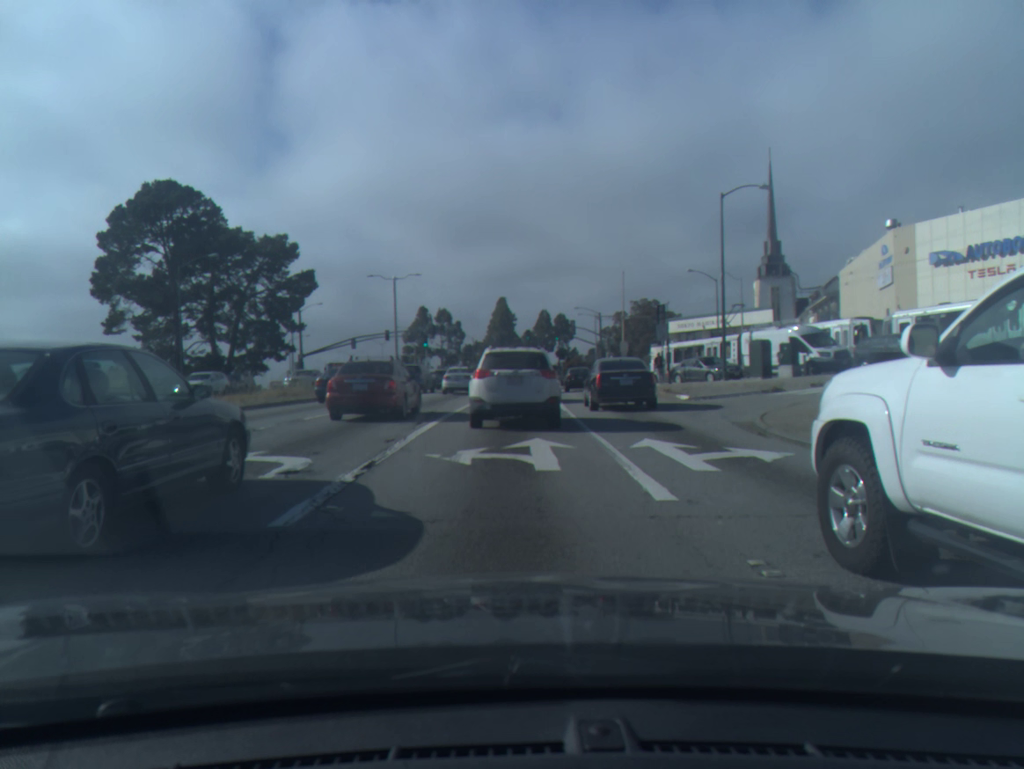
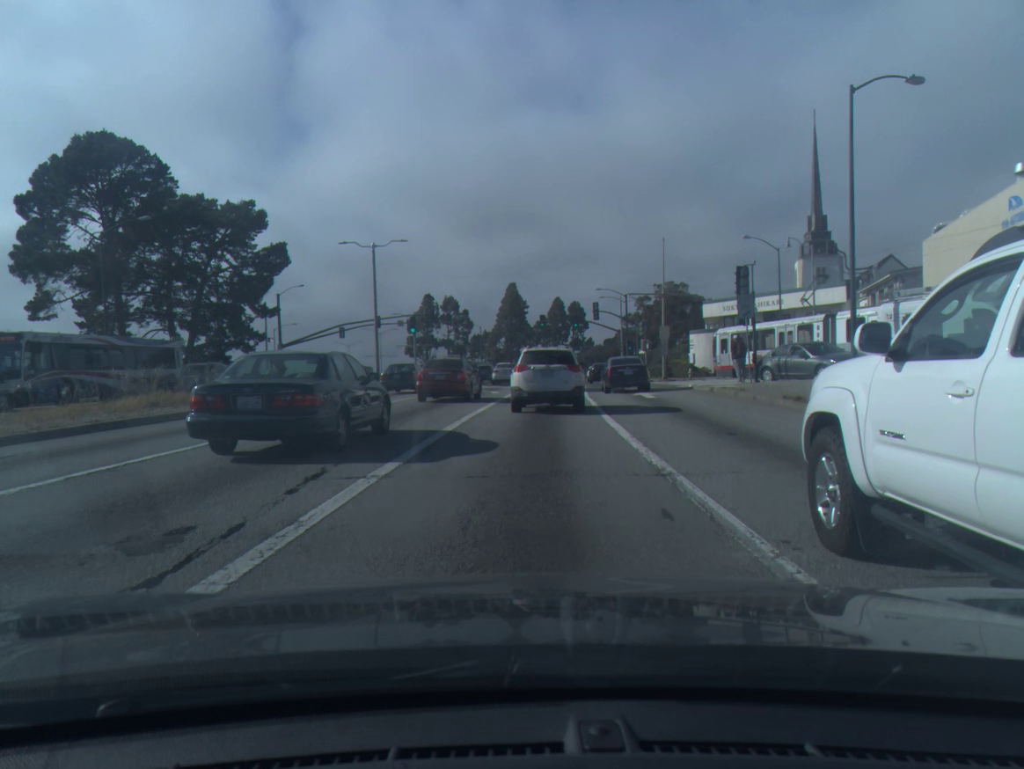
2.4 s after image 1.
(-0.1, +13.3) m; 0°
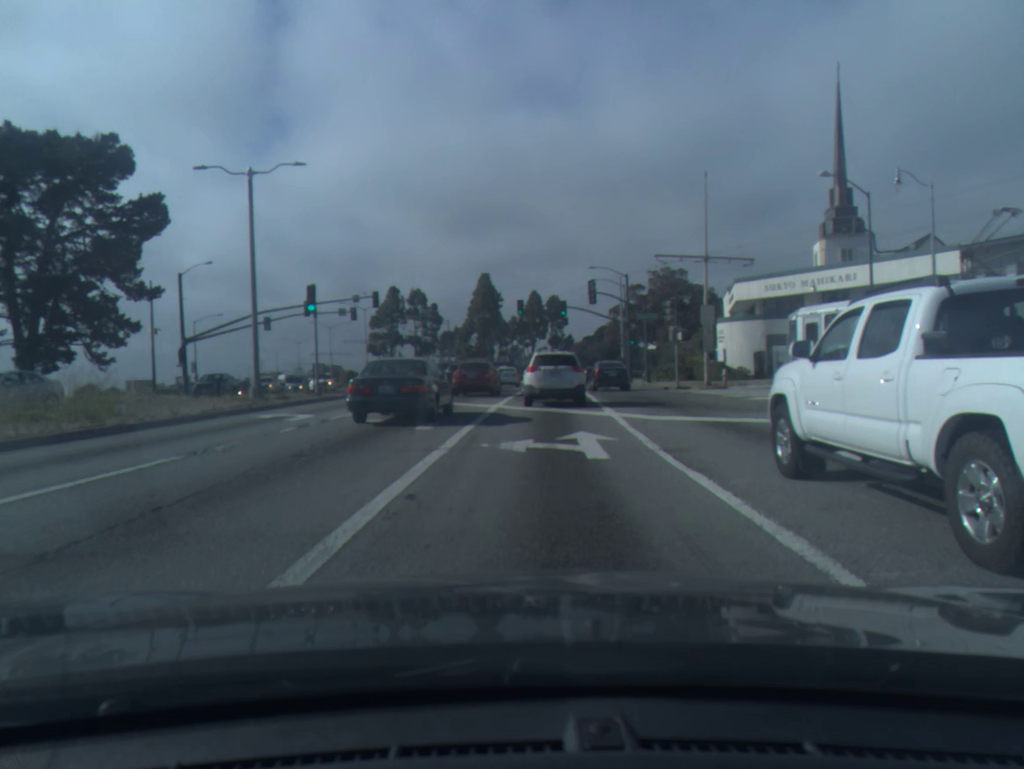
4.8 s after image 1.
(+0.2, +19.1) m; +2°
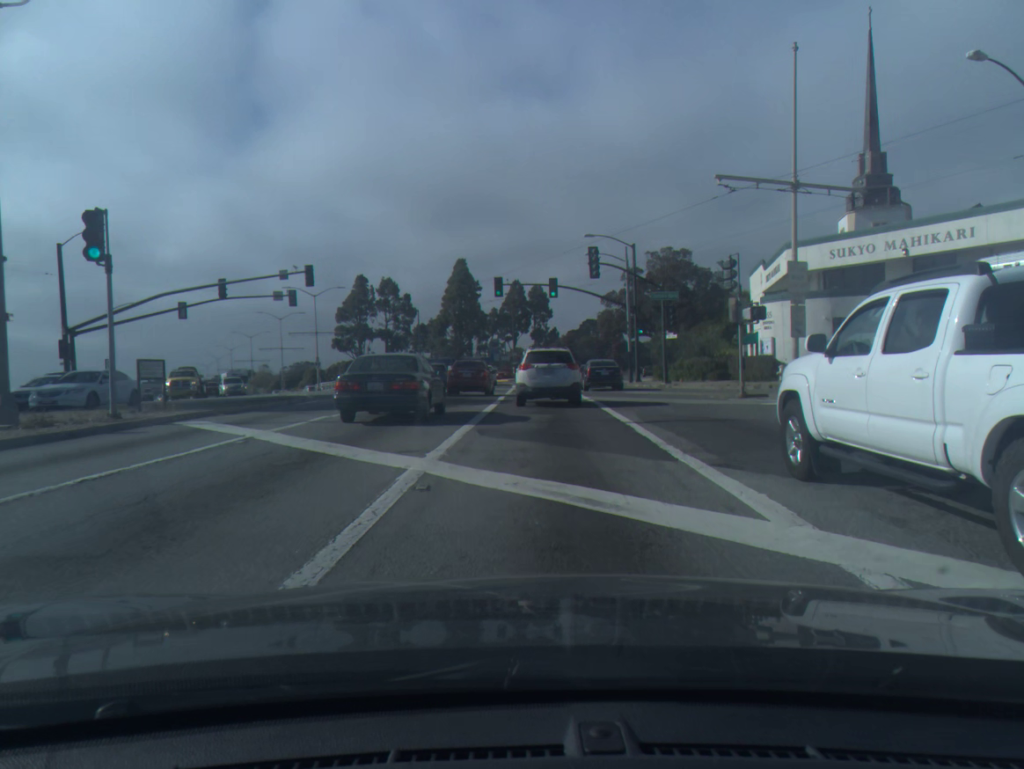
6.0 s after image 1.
(+0.1, +13.8) m; +1°
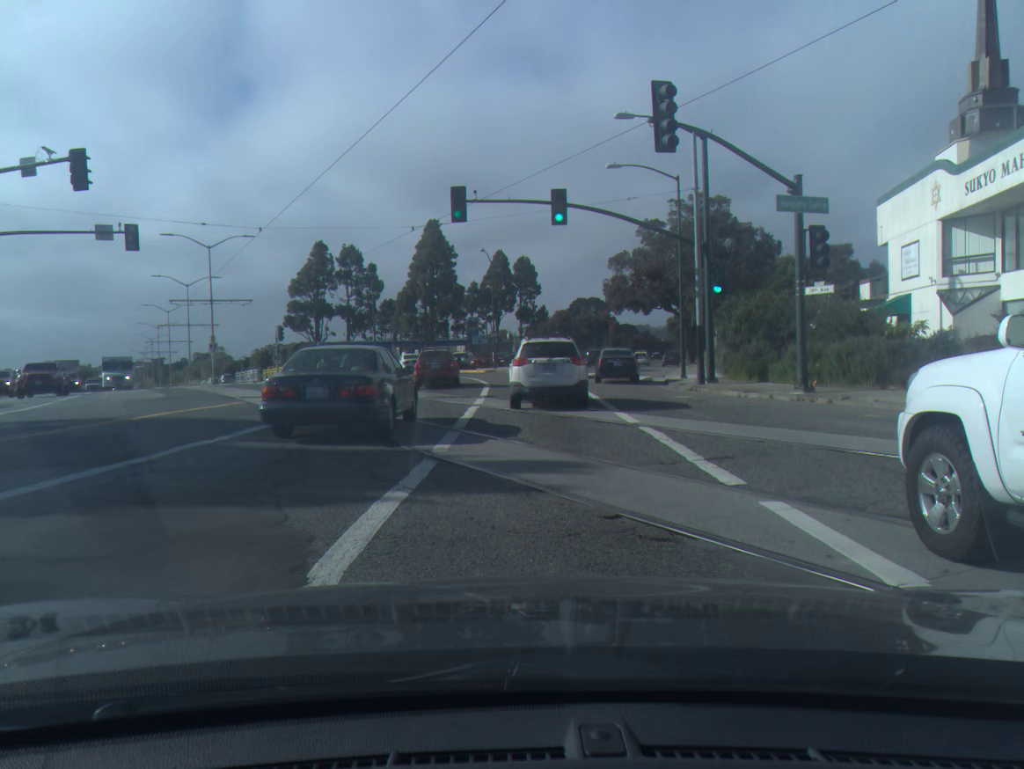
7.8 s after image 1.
(+0.3, +23.7) m; +1°
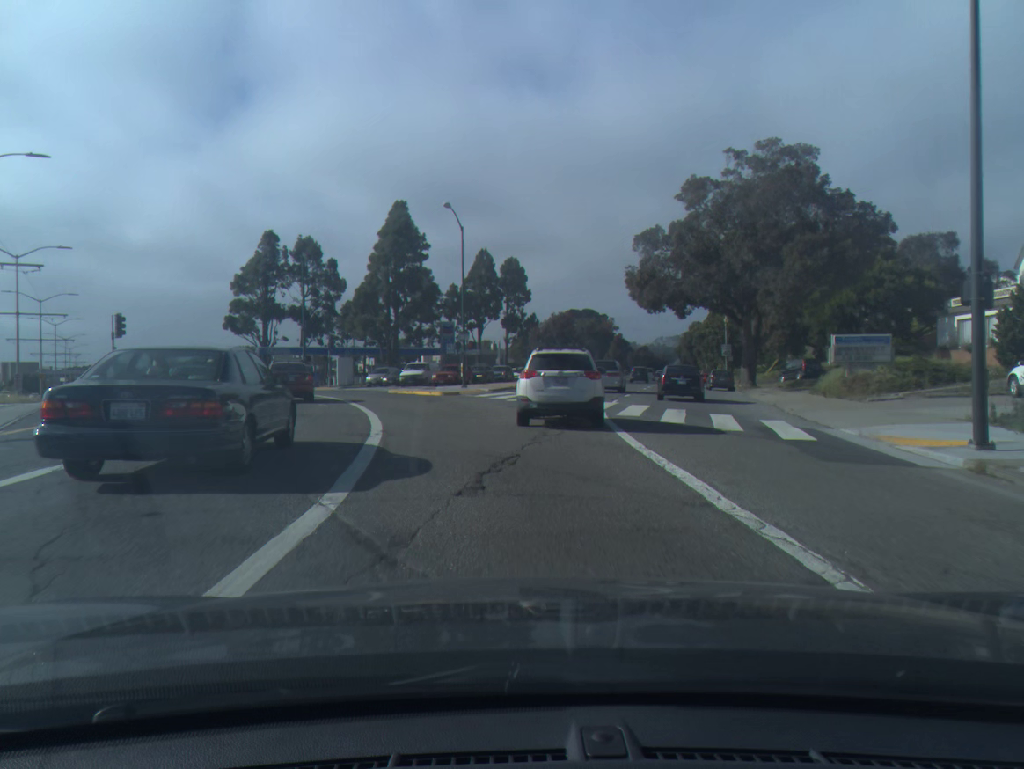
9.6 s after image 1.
(+0.3, +24.6) m; +1°
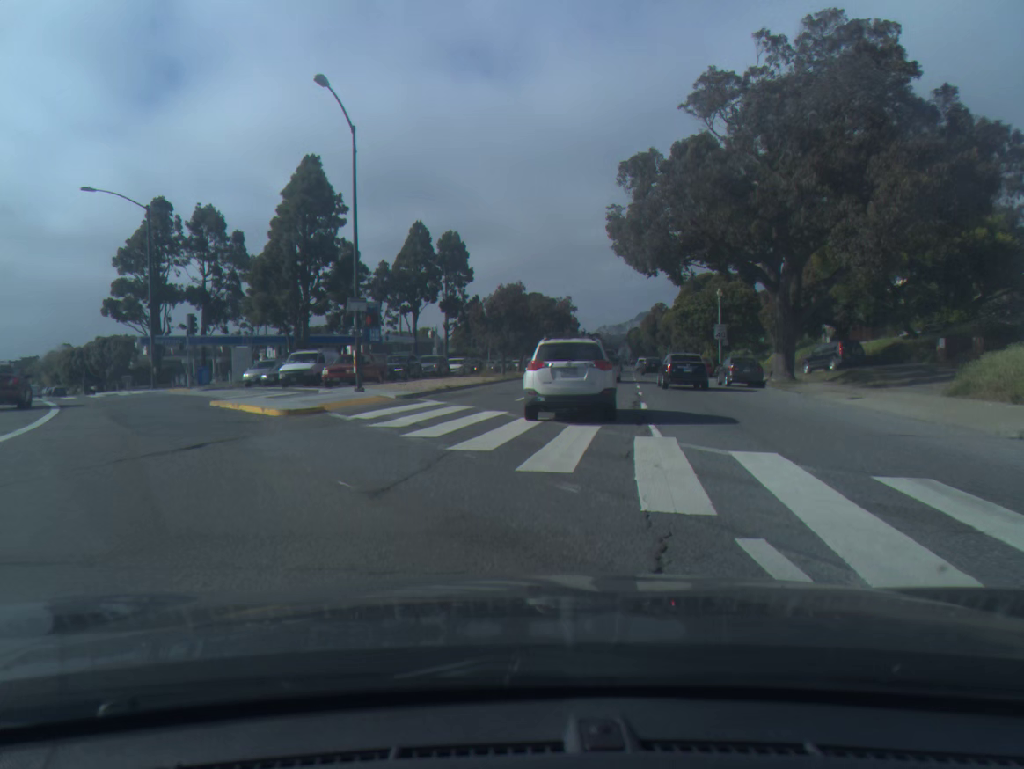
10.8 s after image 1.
(+0.4, +17.3) m; +4°
